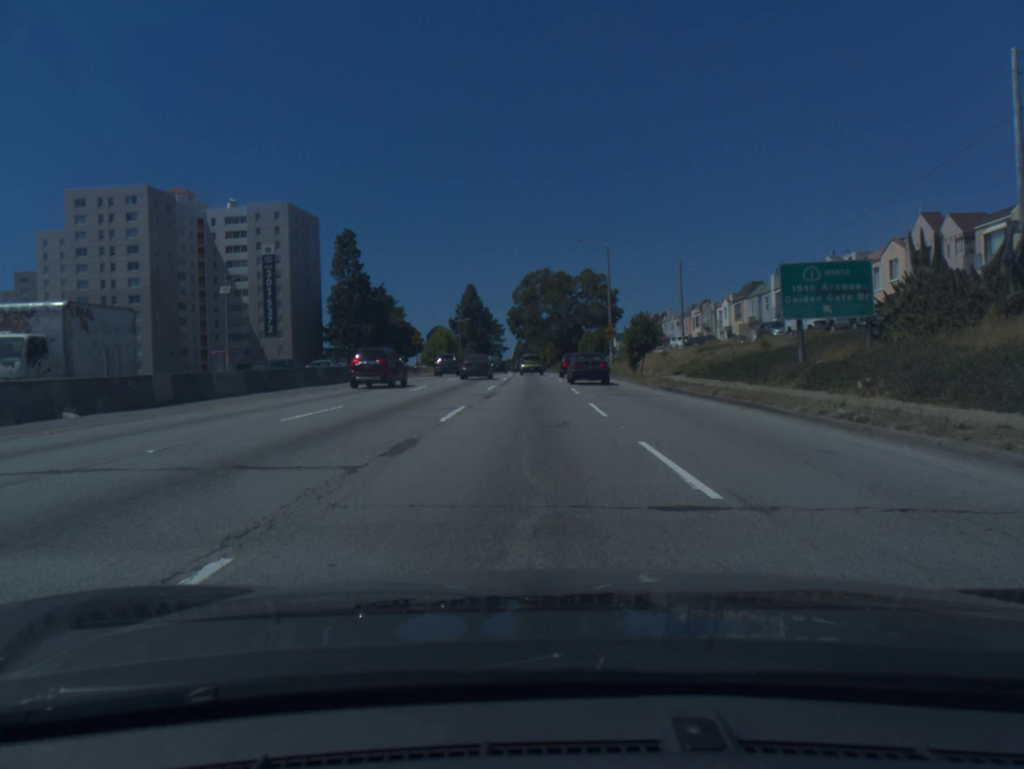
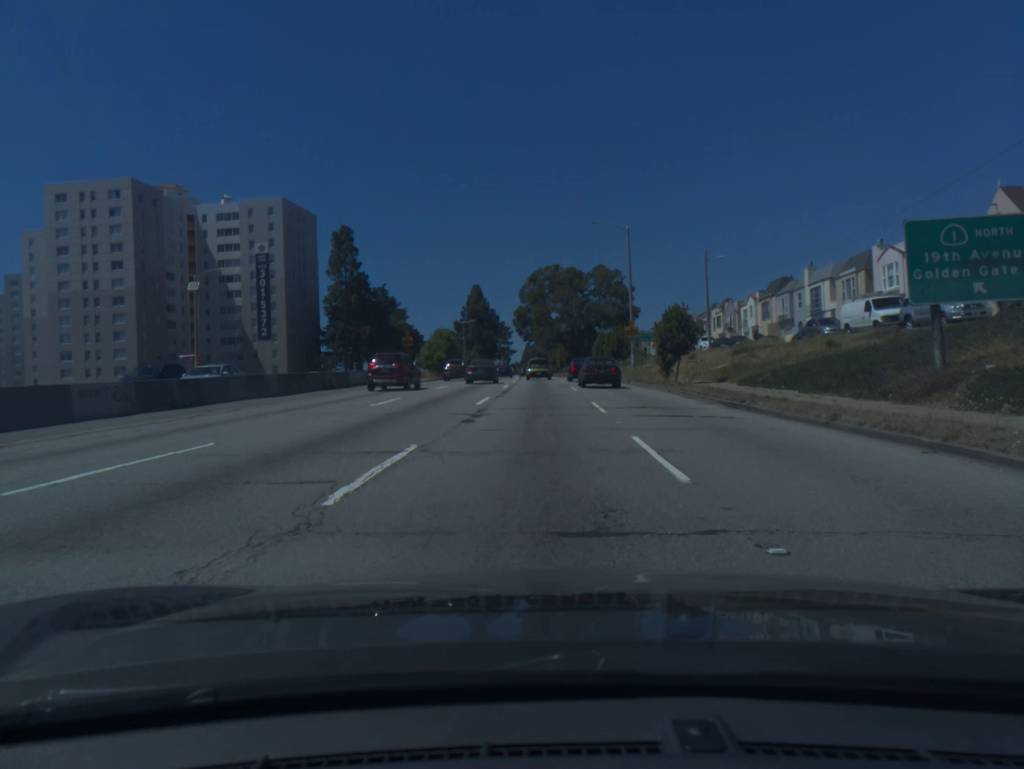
(0.0, +8.2) m; -1°
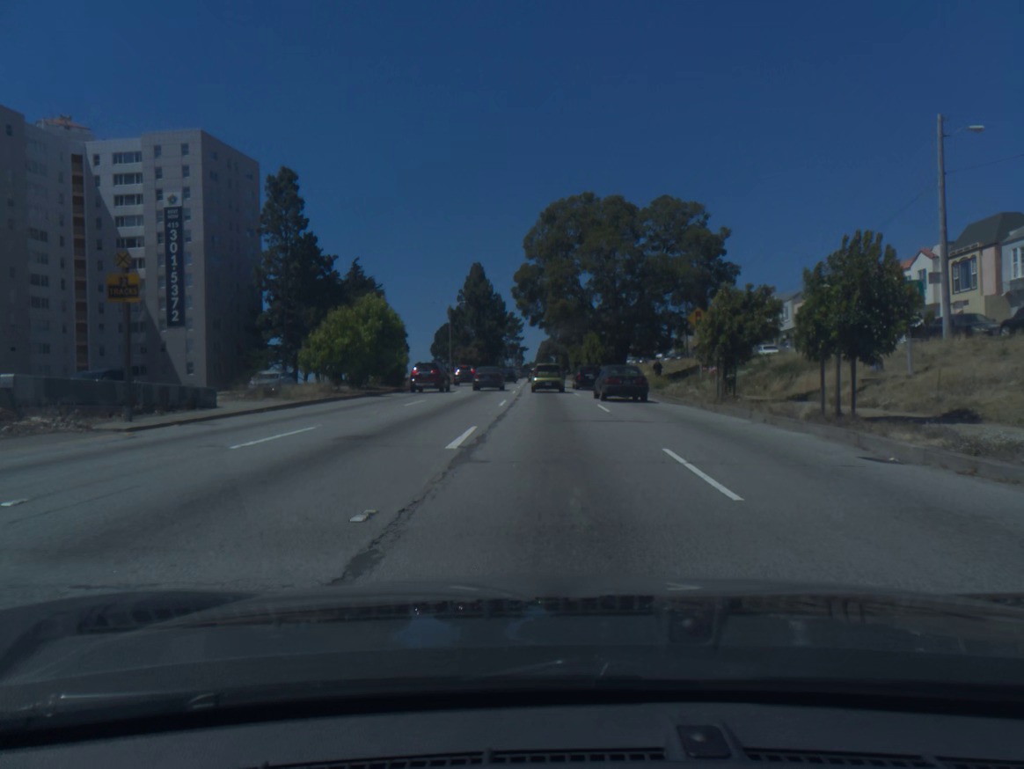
(-0.4, +39.8) m; -1°
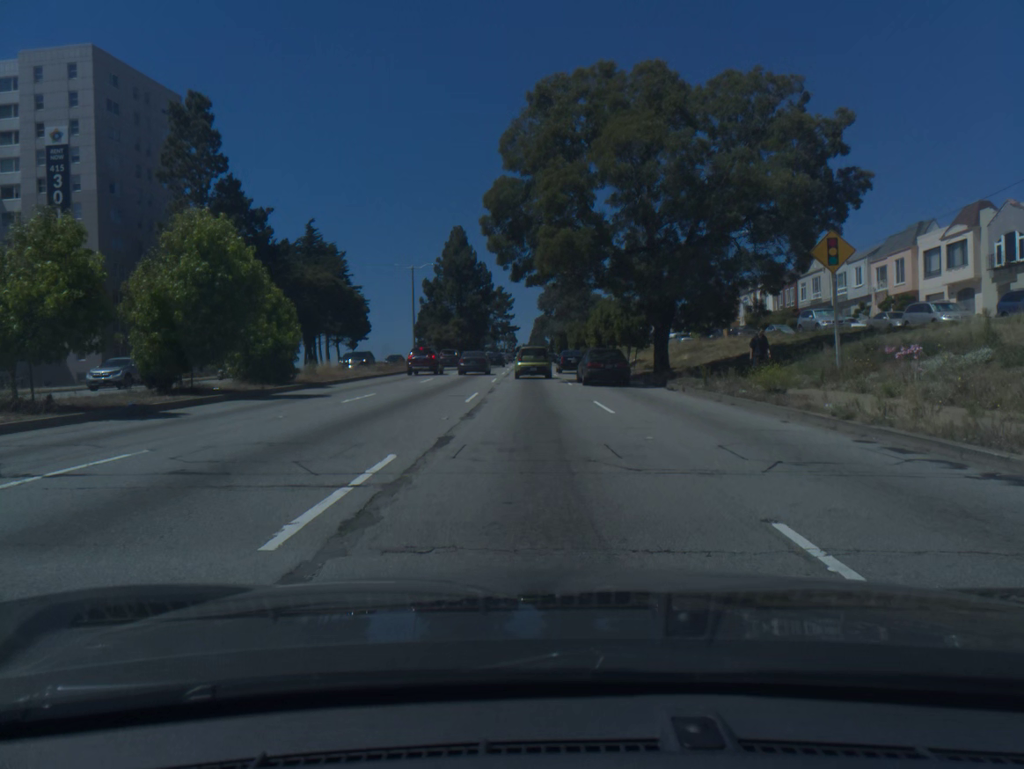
(+0.1, +21.3) m; 0°
